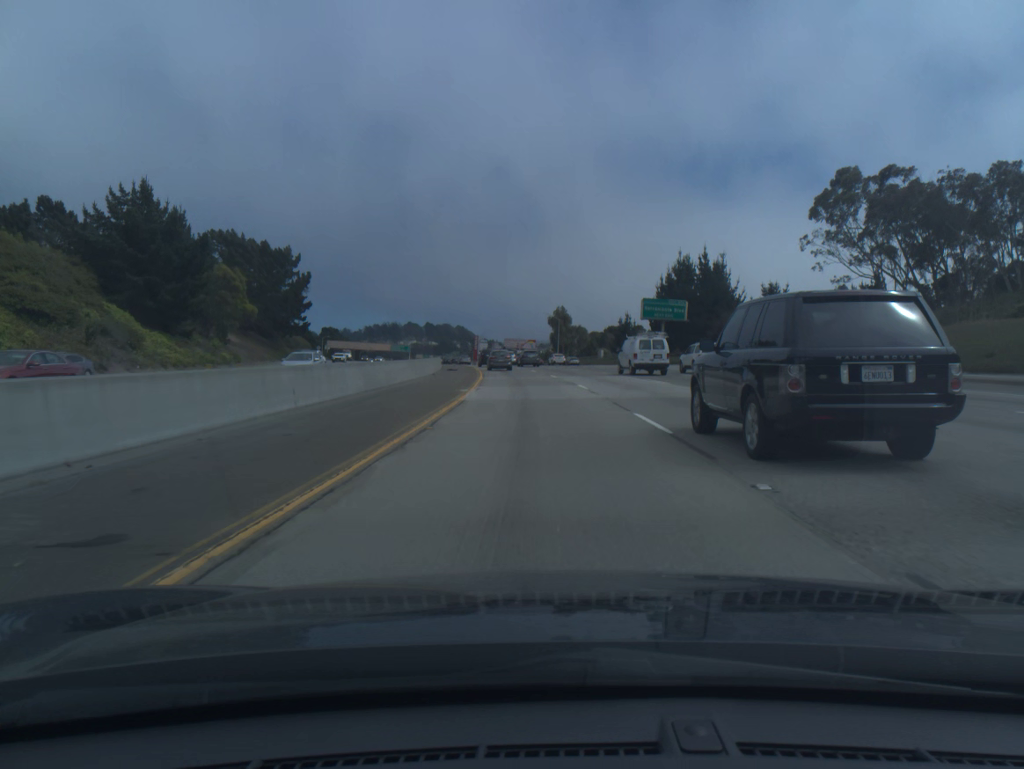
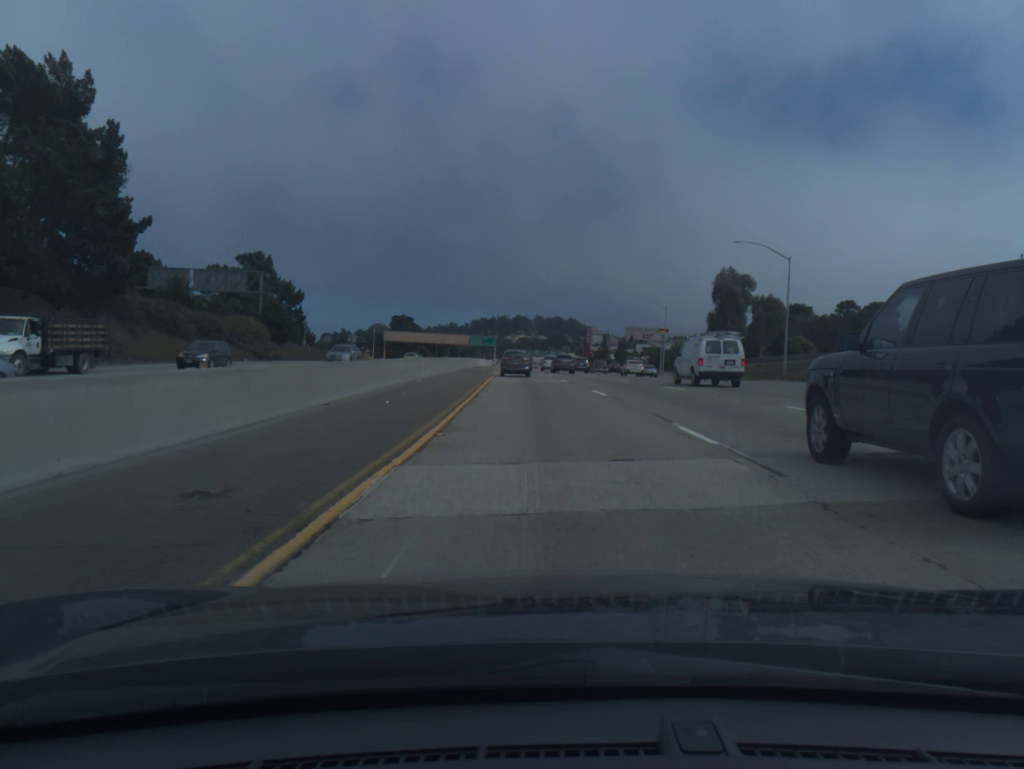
(-6.7, +88.4) m; -8°
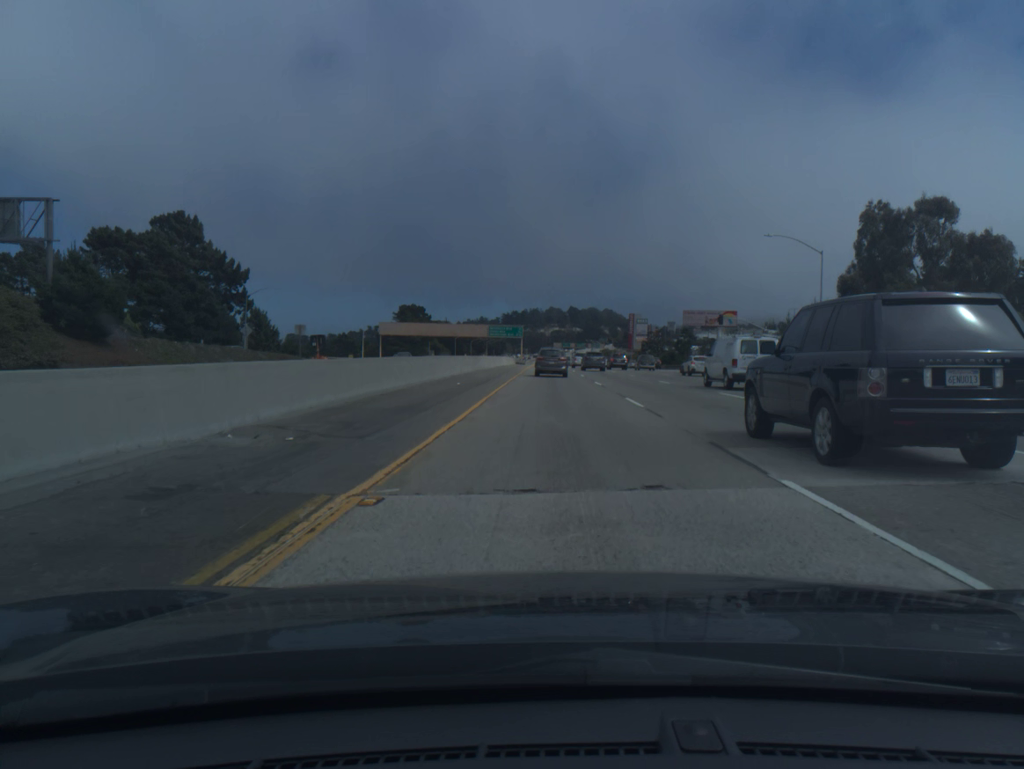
(-1.4, +49.5) m; -3°
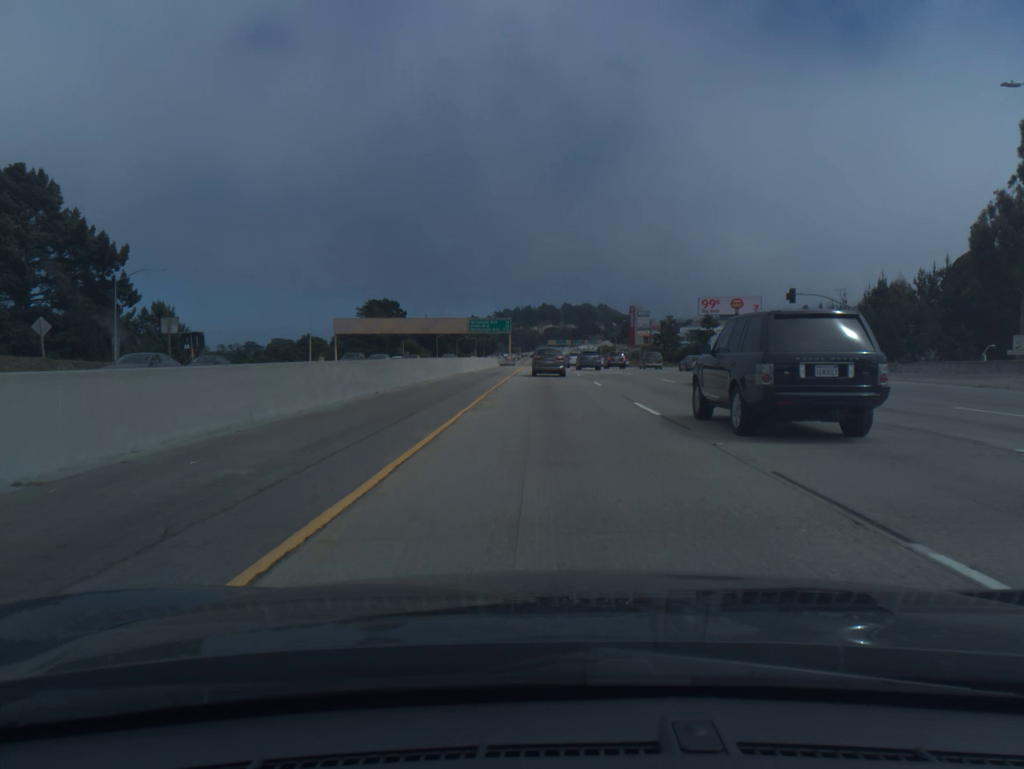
(+0.1, +31.9) m; +1°
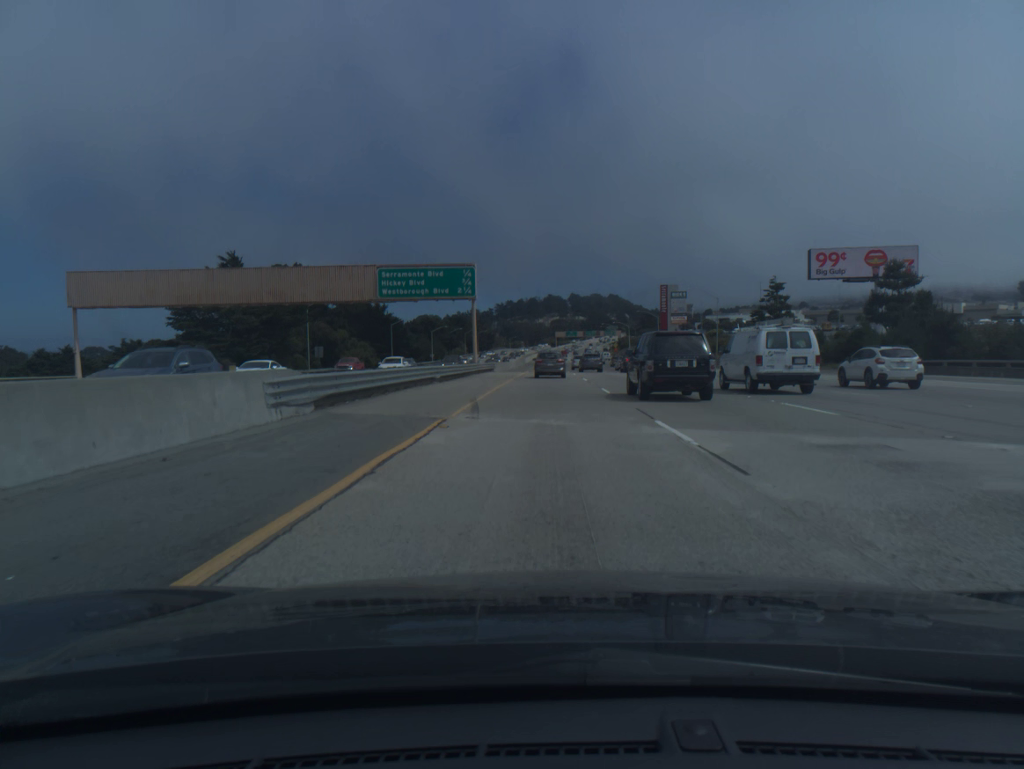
(-0.1, +78.2) m; -1°
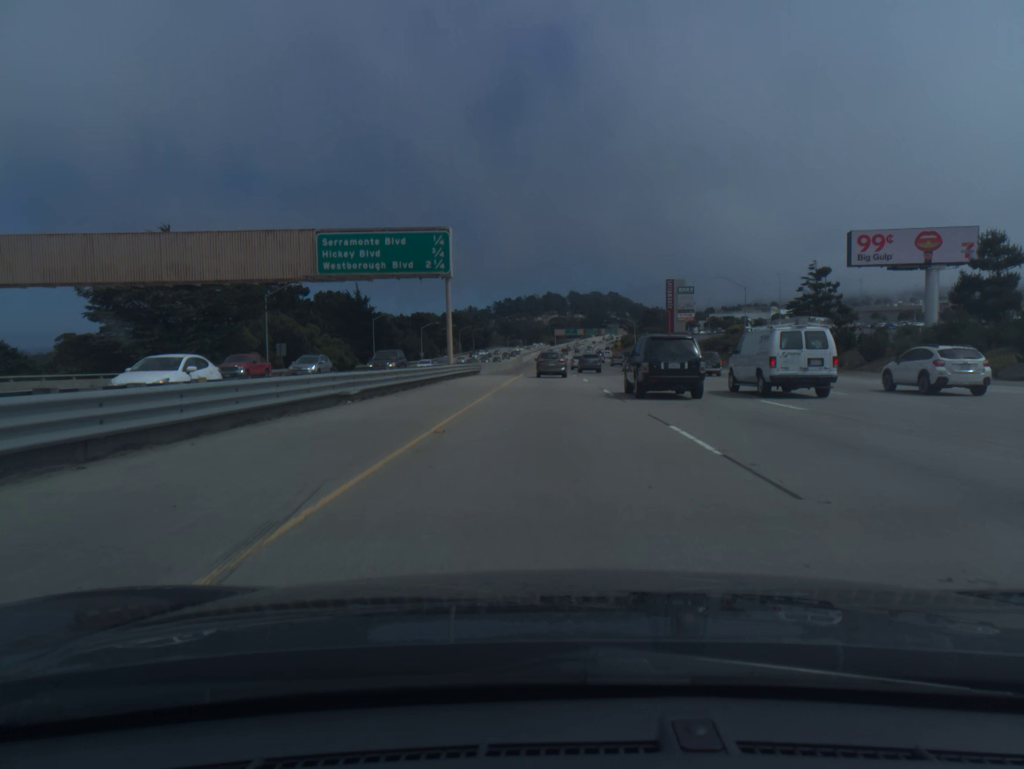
(0.0, +15.6) m; 0°
